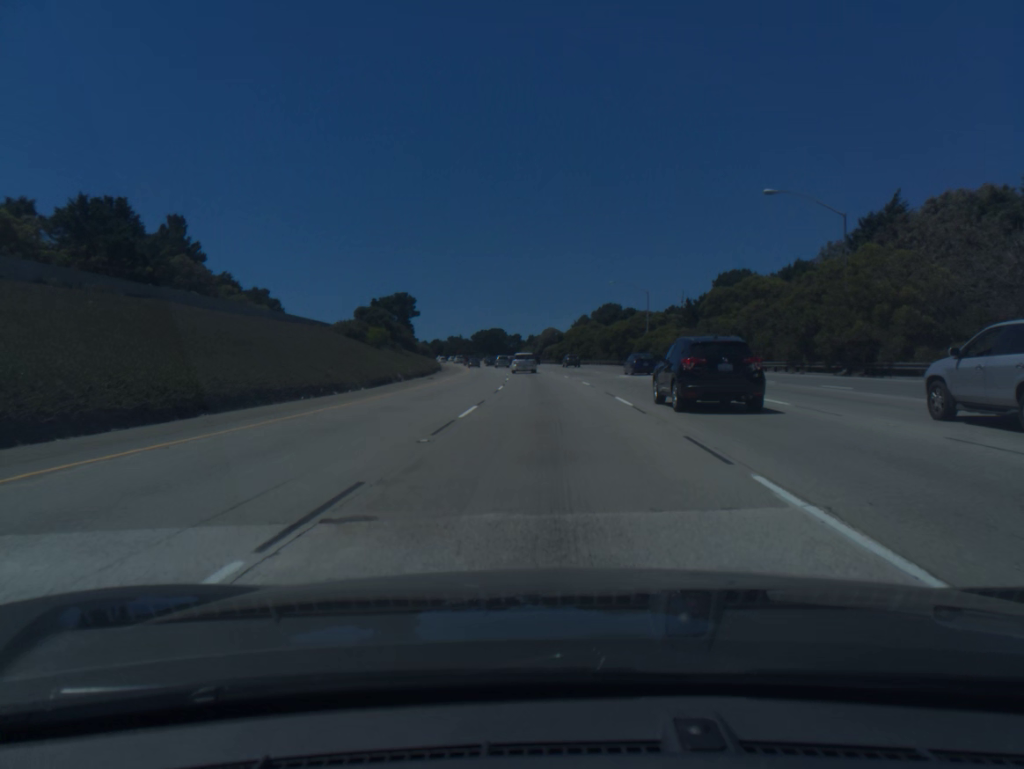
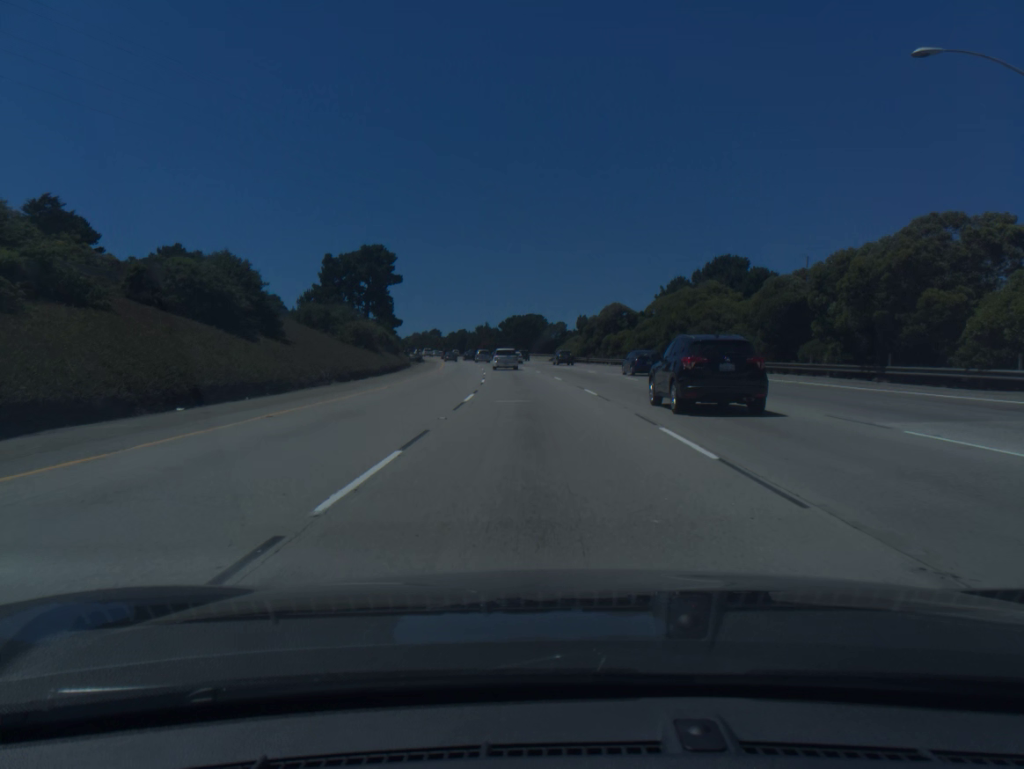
(-1.4, +68.1) m; -3°
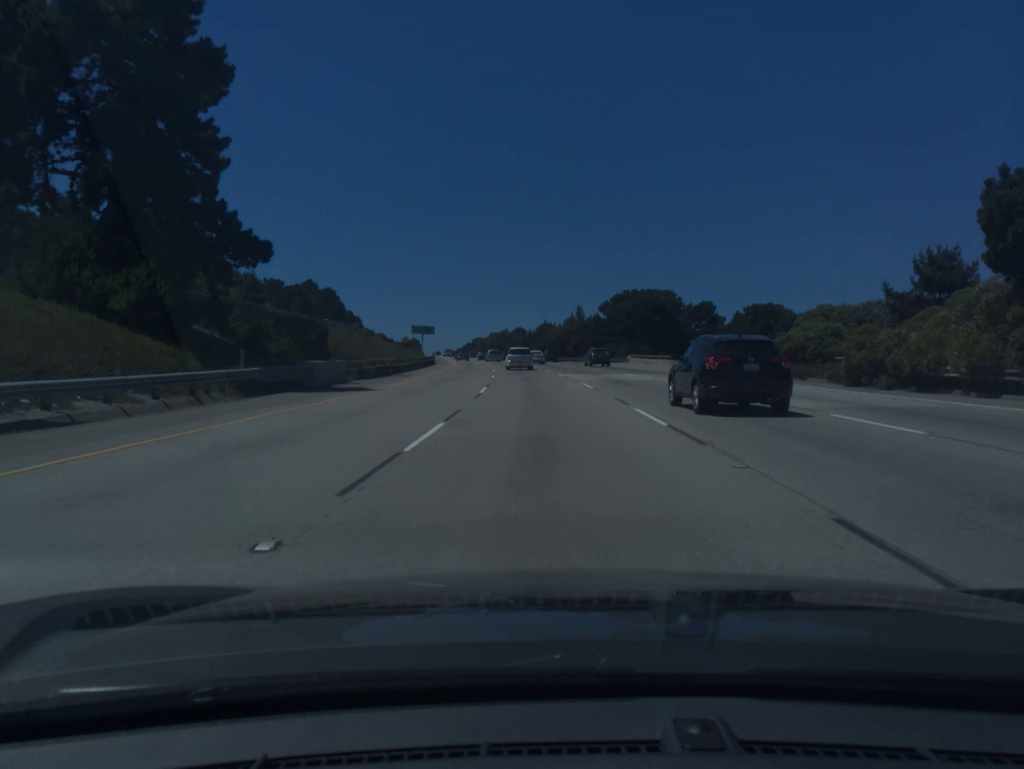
(-5.1, +83.5) m; -7°
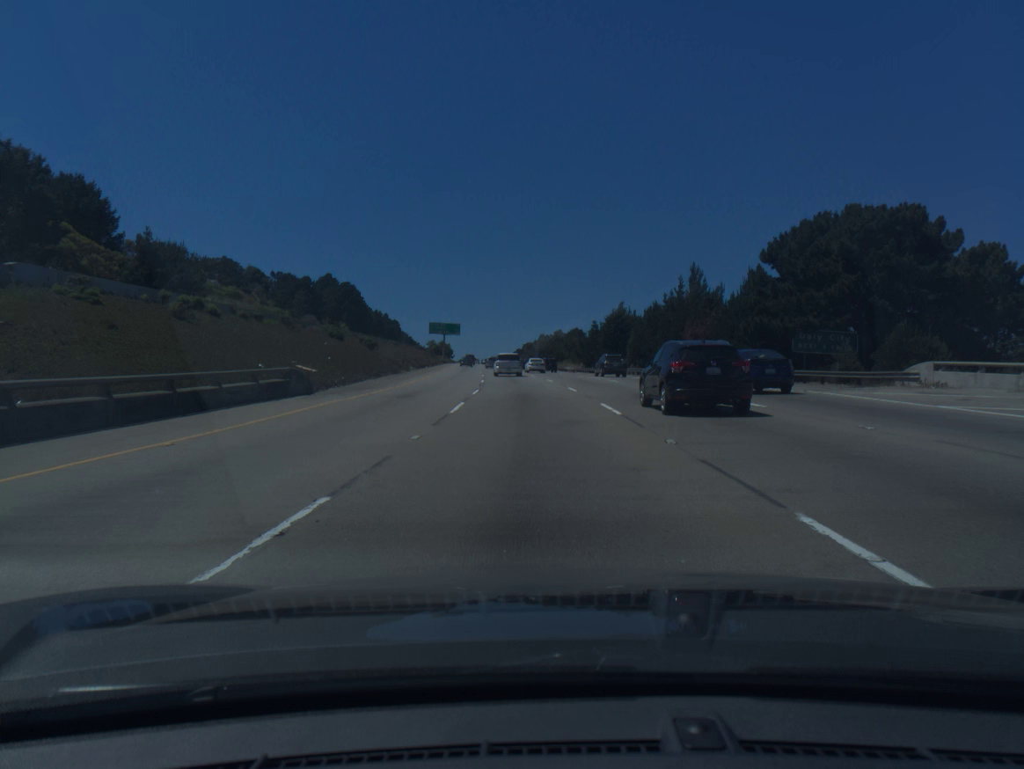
(-2.4, +65.1) m; -4°
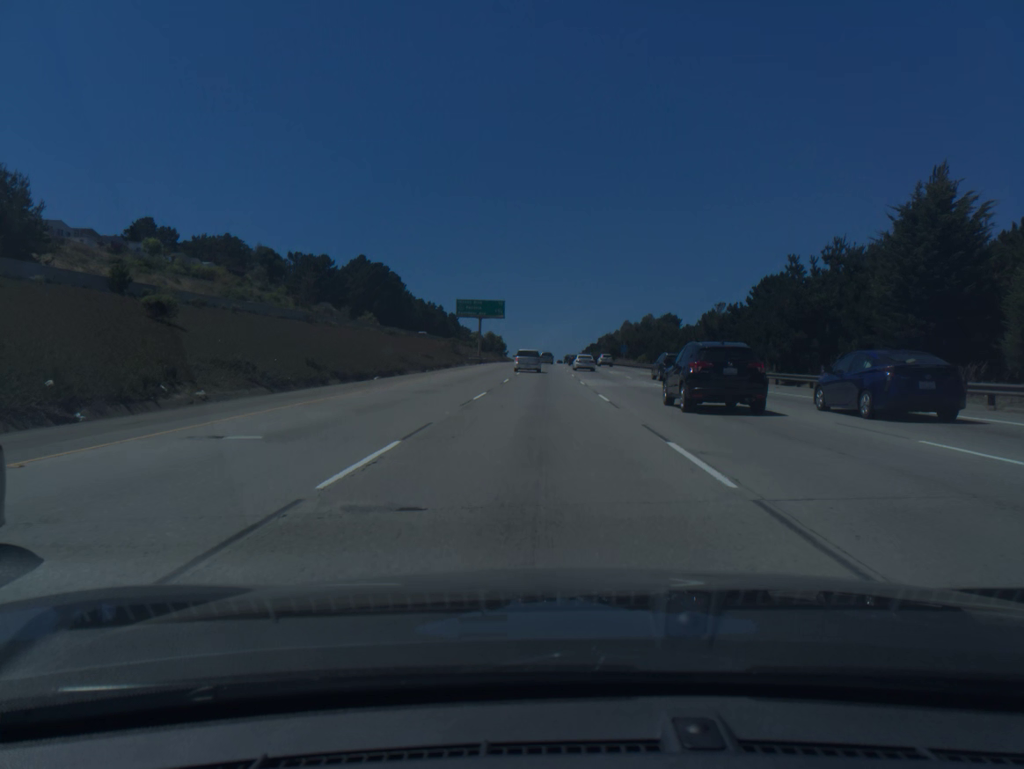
(-2.9, +63.7) m; -5°
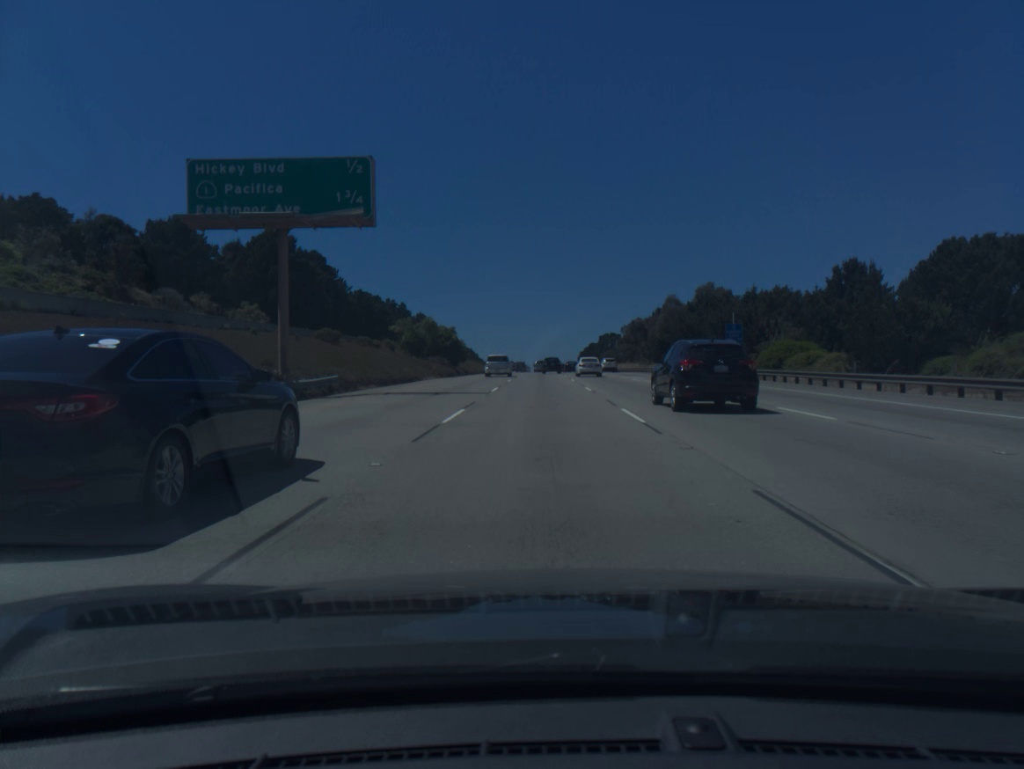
(+0.1, +80.1) m; +1°
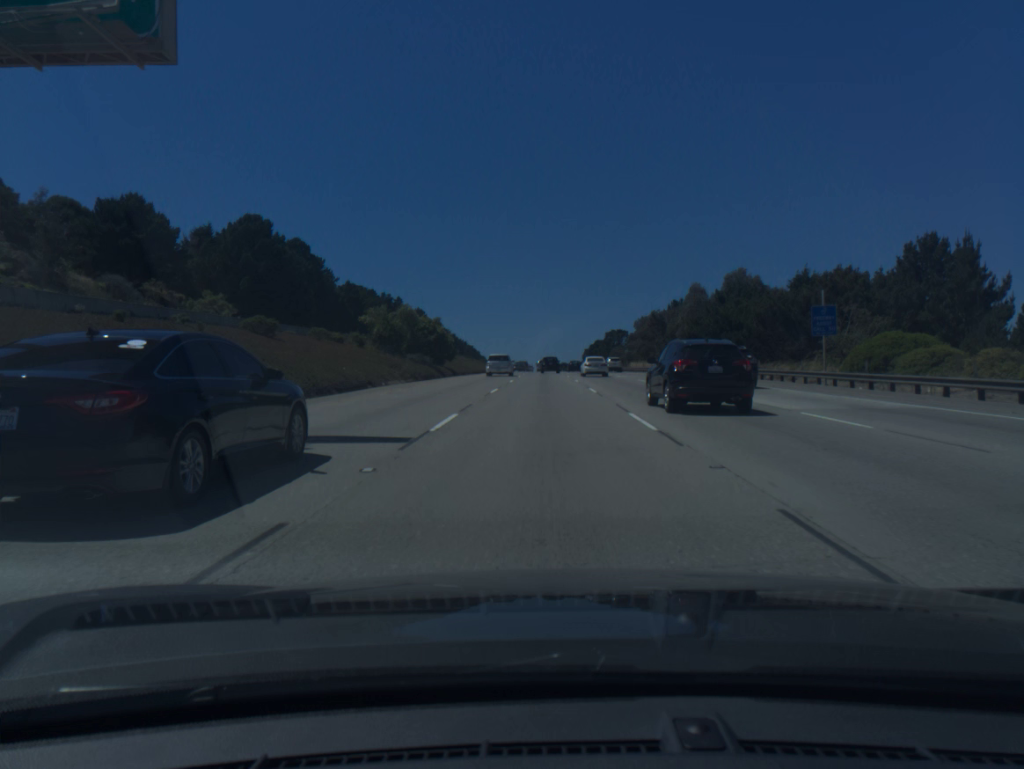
(0.0, +16.2) m; 0°
